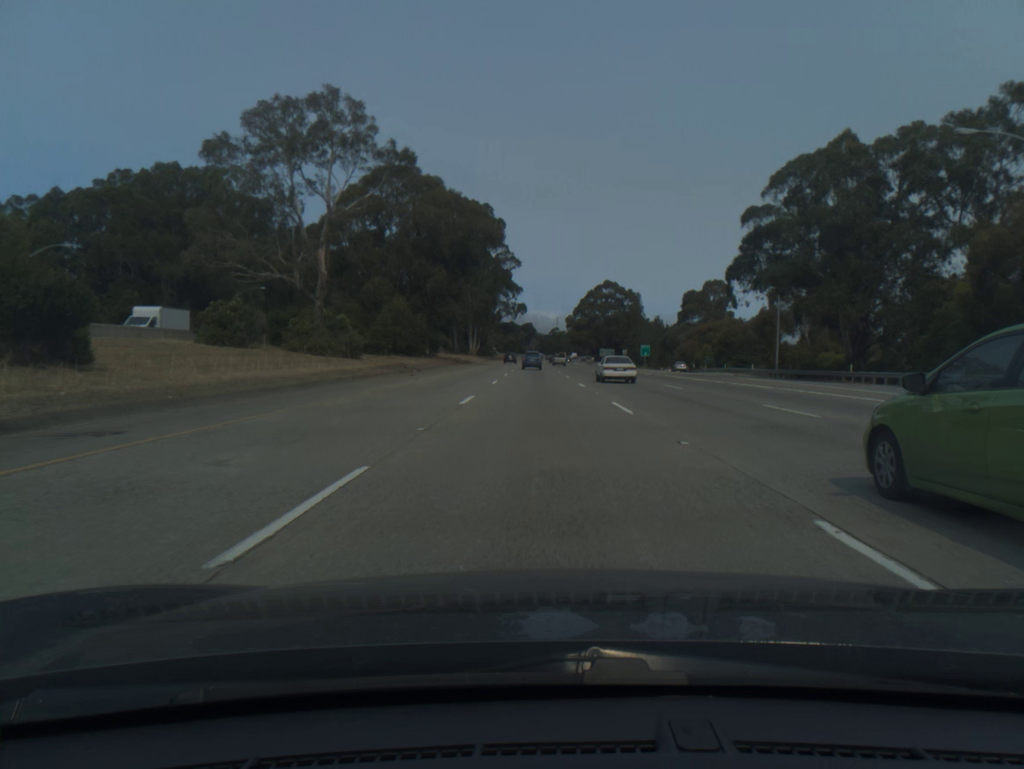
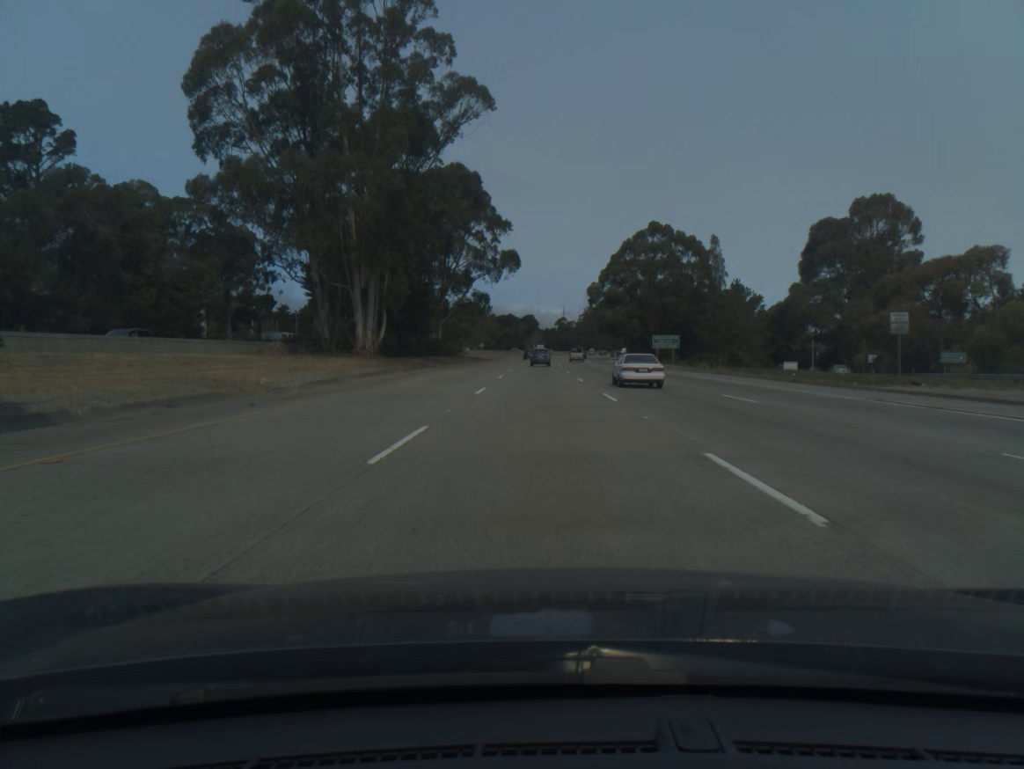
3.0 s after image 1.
(-0.8, +98.4) m; 0°
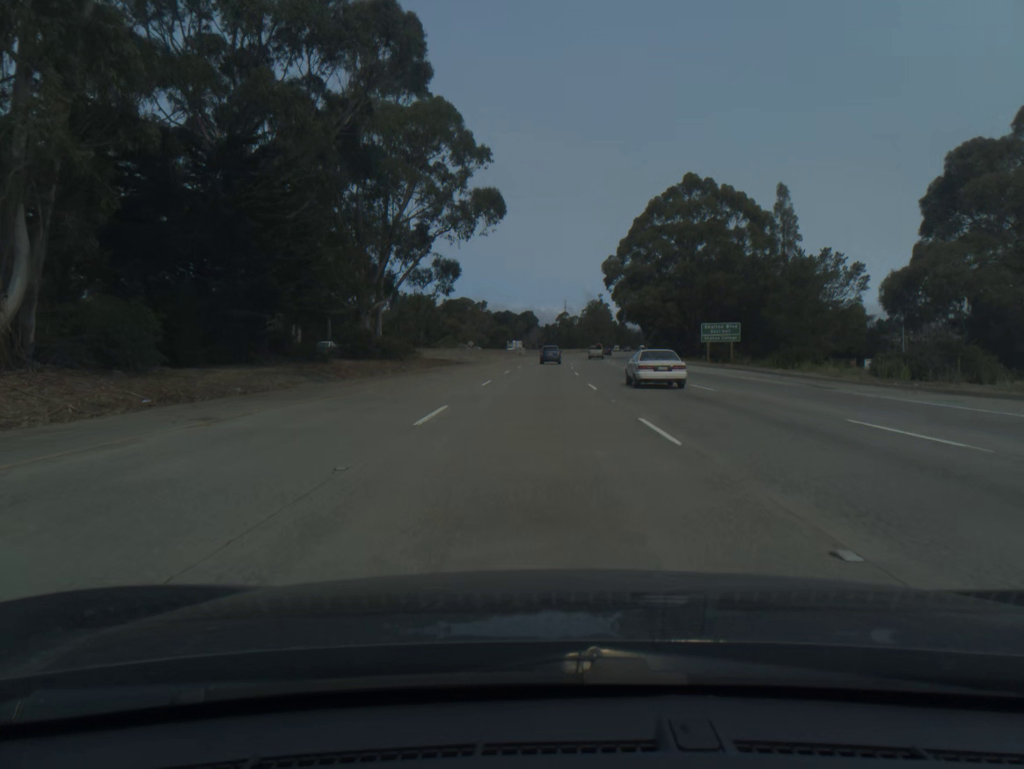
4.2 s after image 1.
(+0.1, +39.2) m; 0°
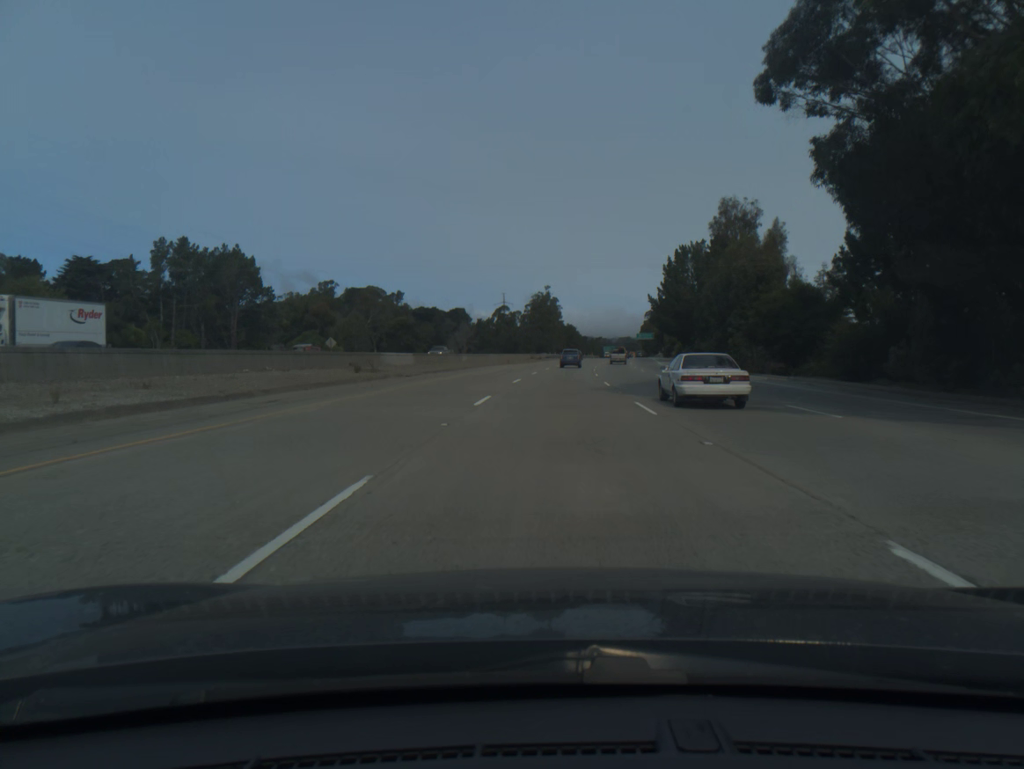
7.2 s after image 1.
(+2.2, +97.3) m; +4°
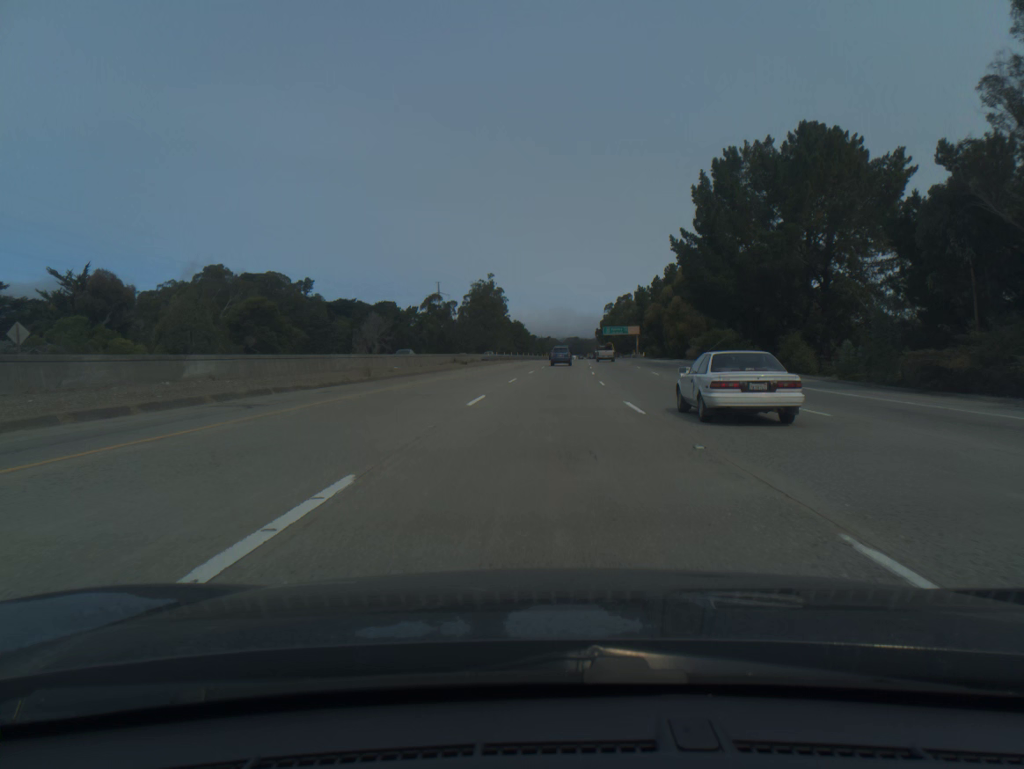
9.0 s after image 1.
(+2.0, +58.2) m; +4°
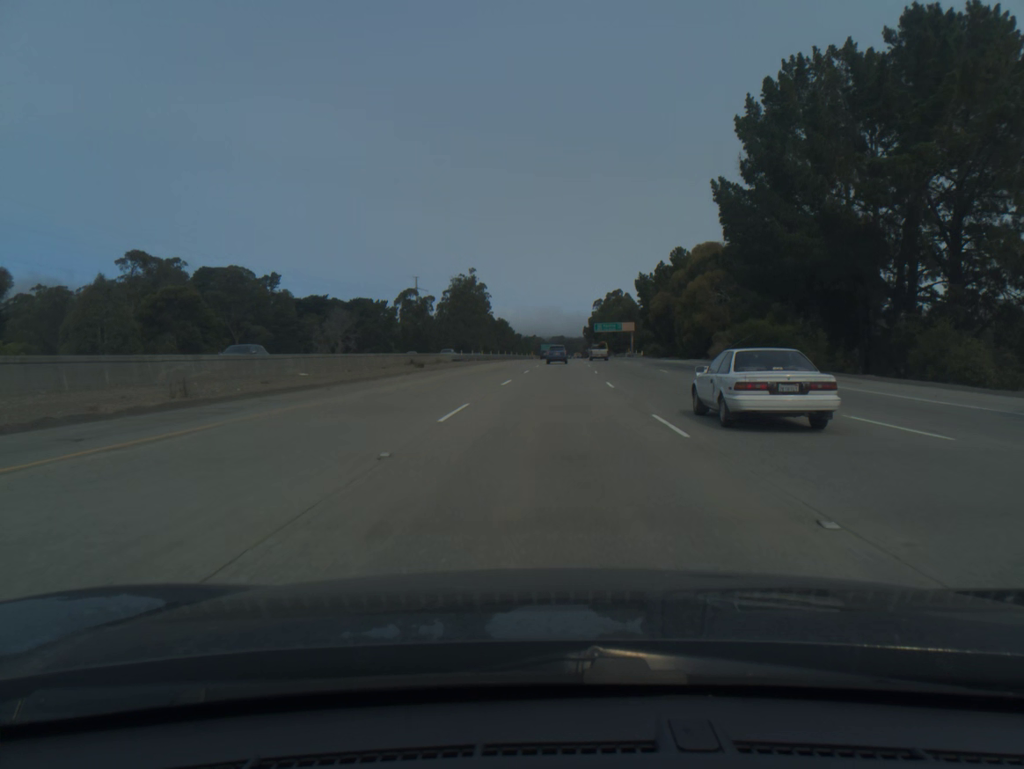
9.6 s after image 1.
(+0.2, +19.4) m; +1°
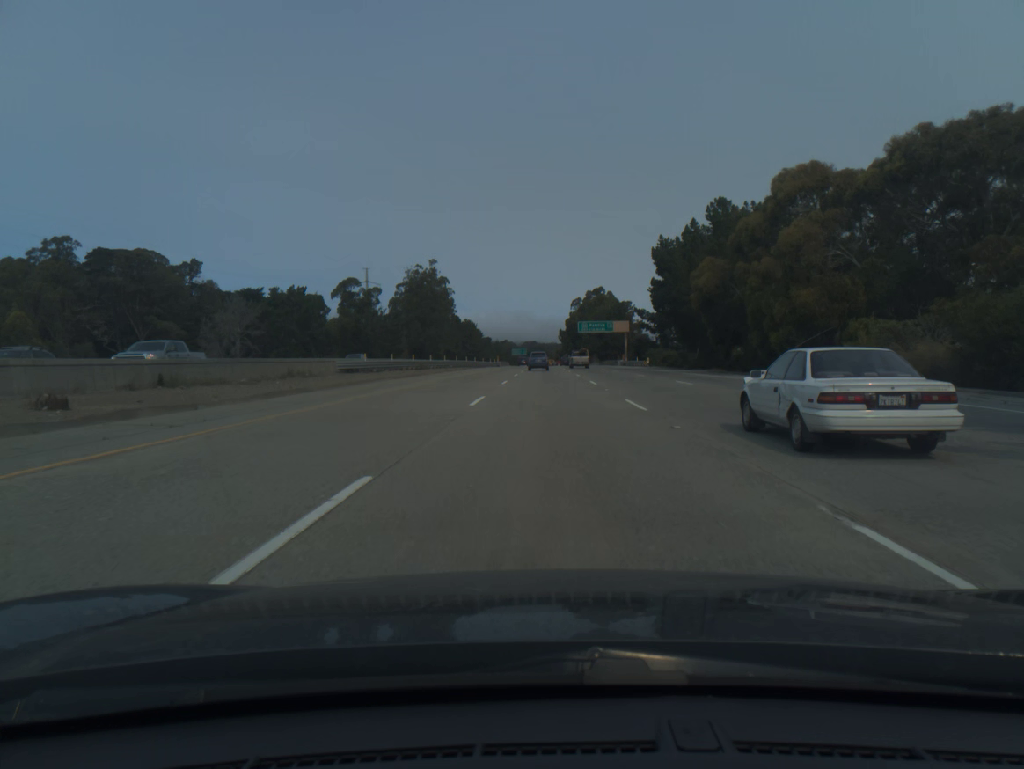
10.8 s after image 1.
(+0.7, +38.8) m; +2°
